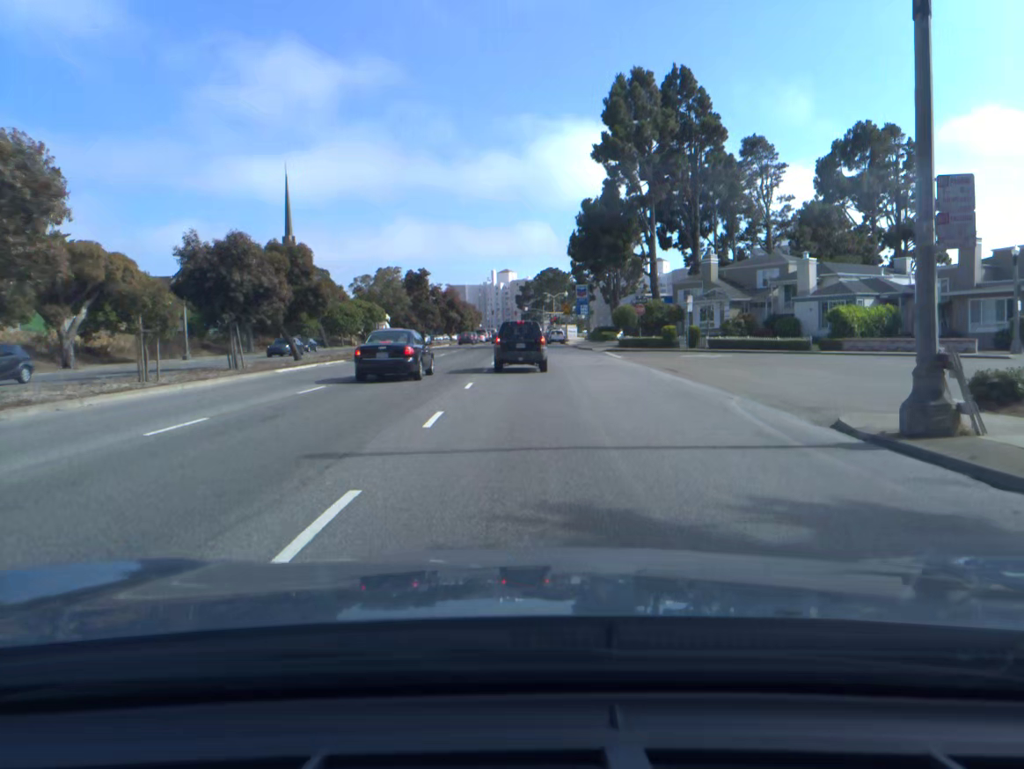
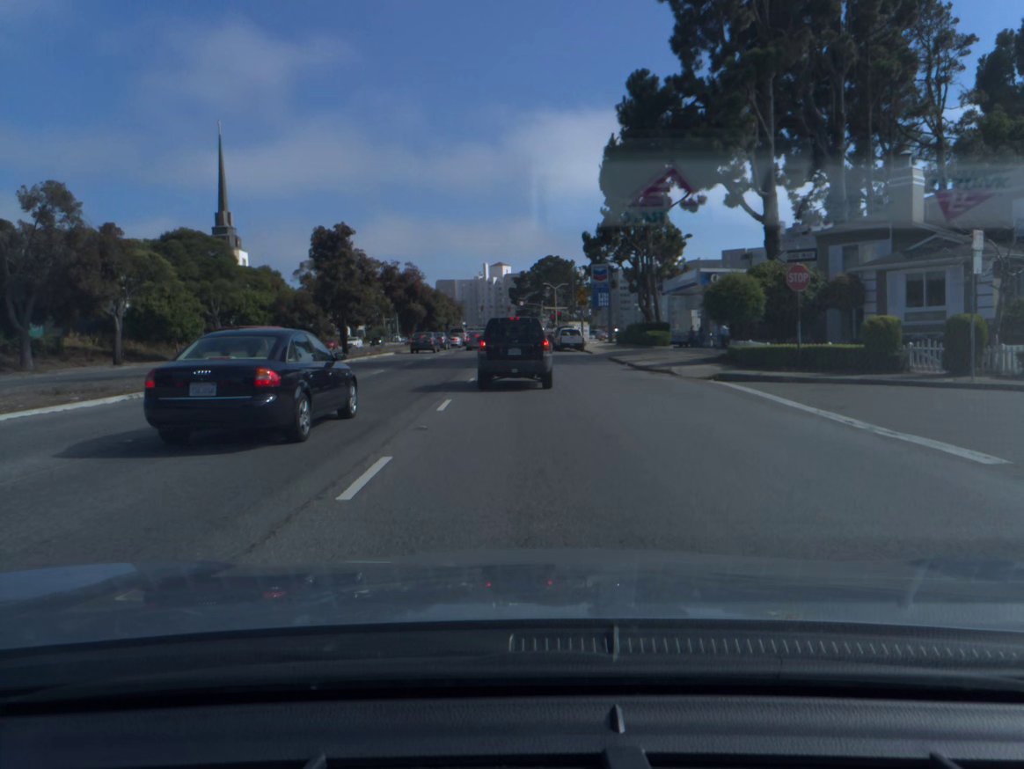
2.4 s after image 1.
(+0.1, +33.9) m; 0°
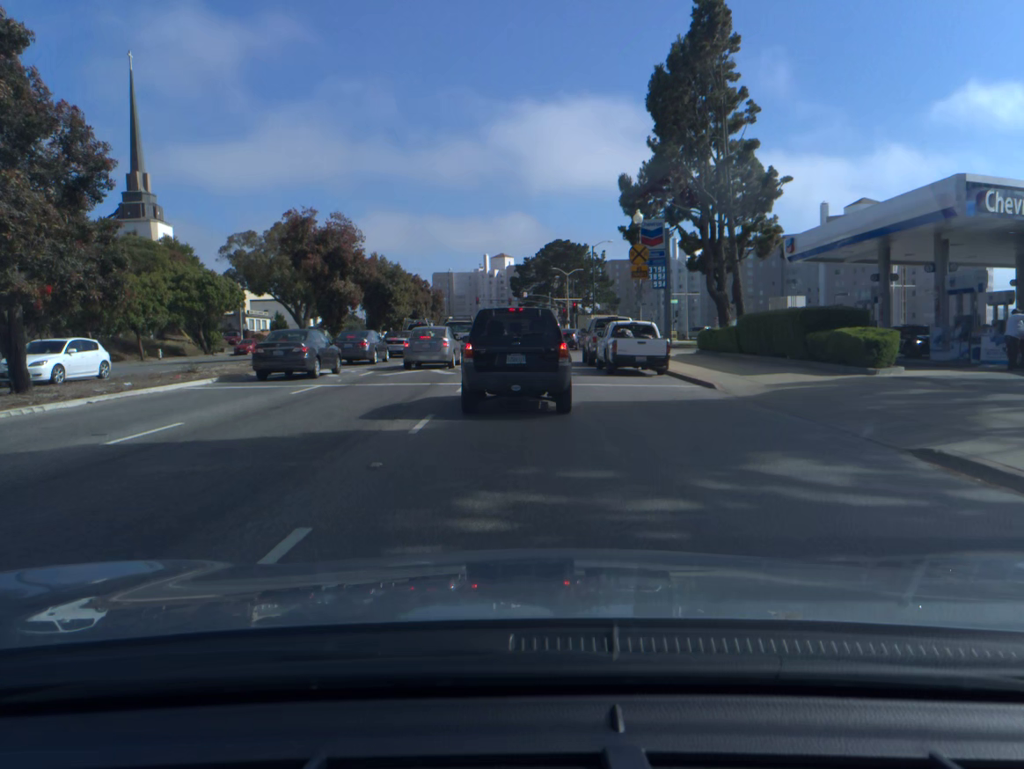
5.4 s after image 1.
(-0.1, +32.4) m; 0°
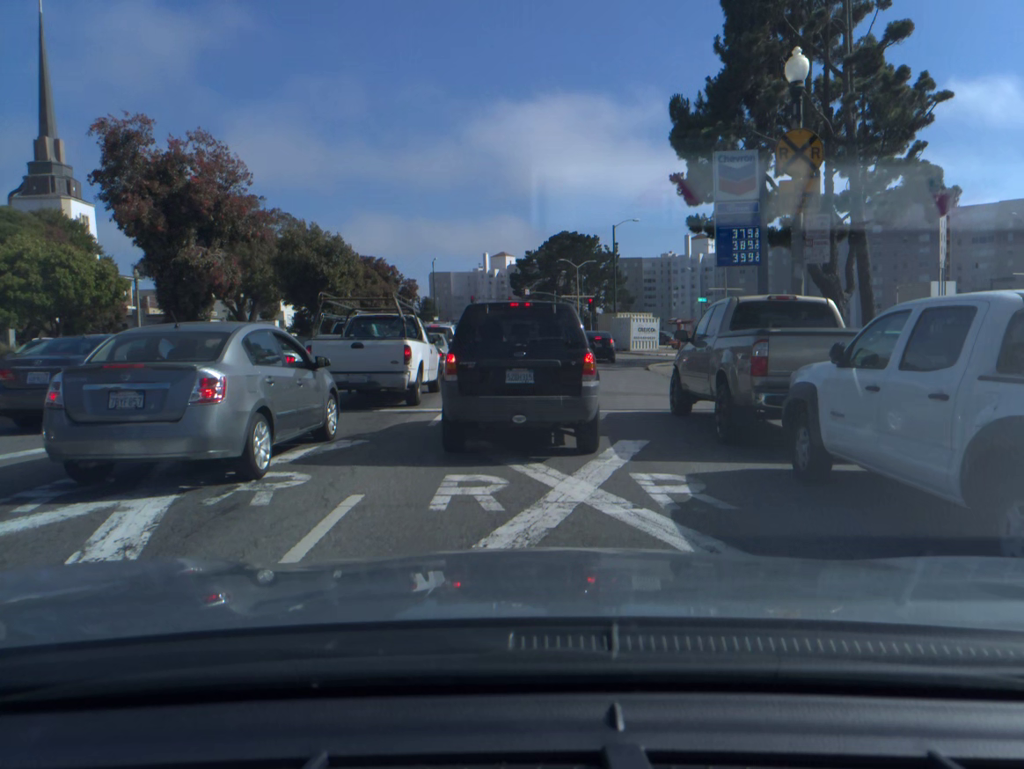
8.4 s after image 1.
(0.0, +20.8) m; 0°
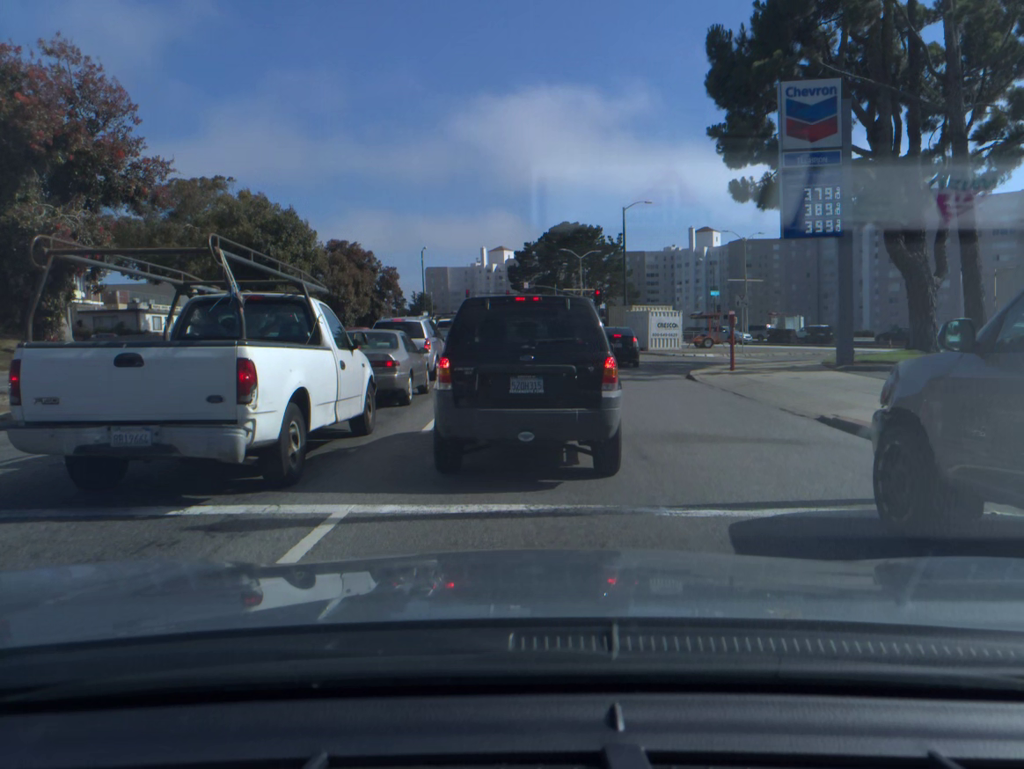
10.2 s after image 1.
(0.0, +8.2) m; 0°
